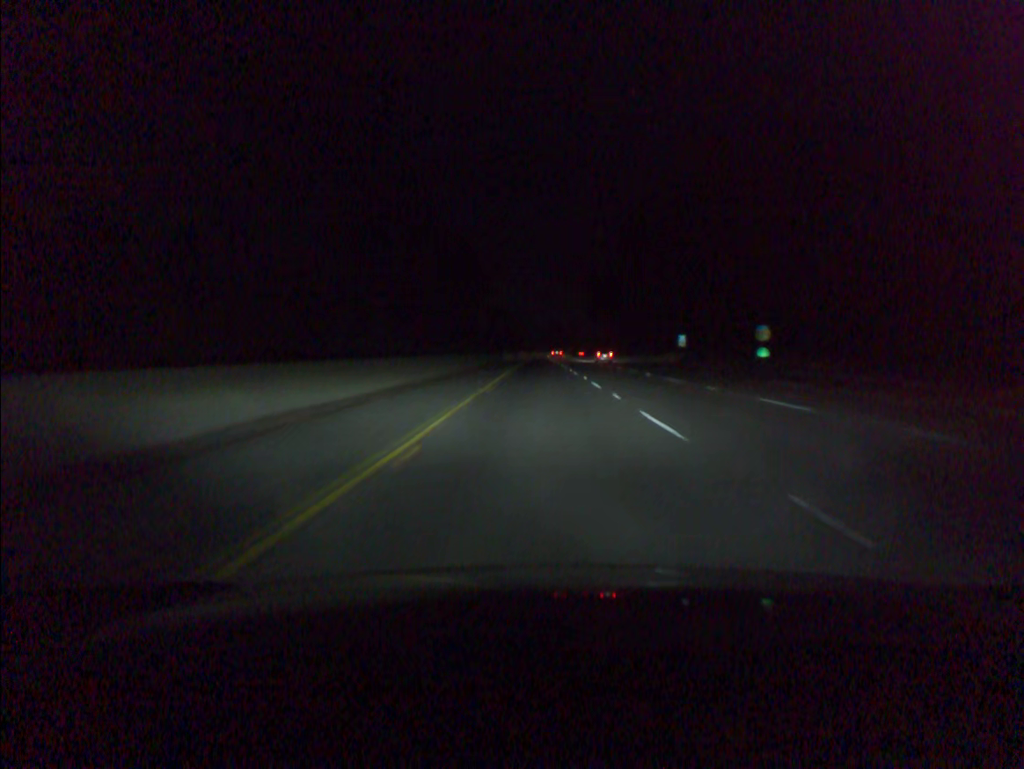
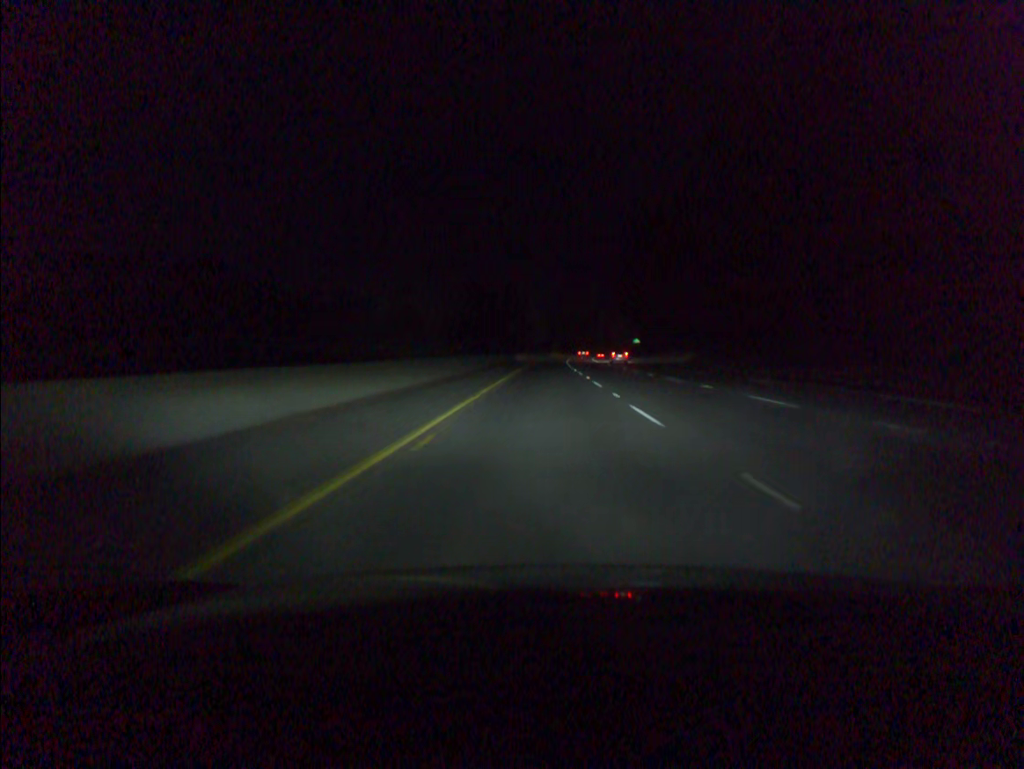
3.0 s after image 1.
(-0.6, +100.8) m; -1°
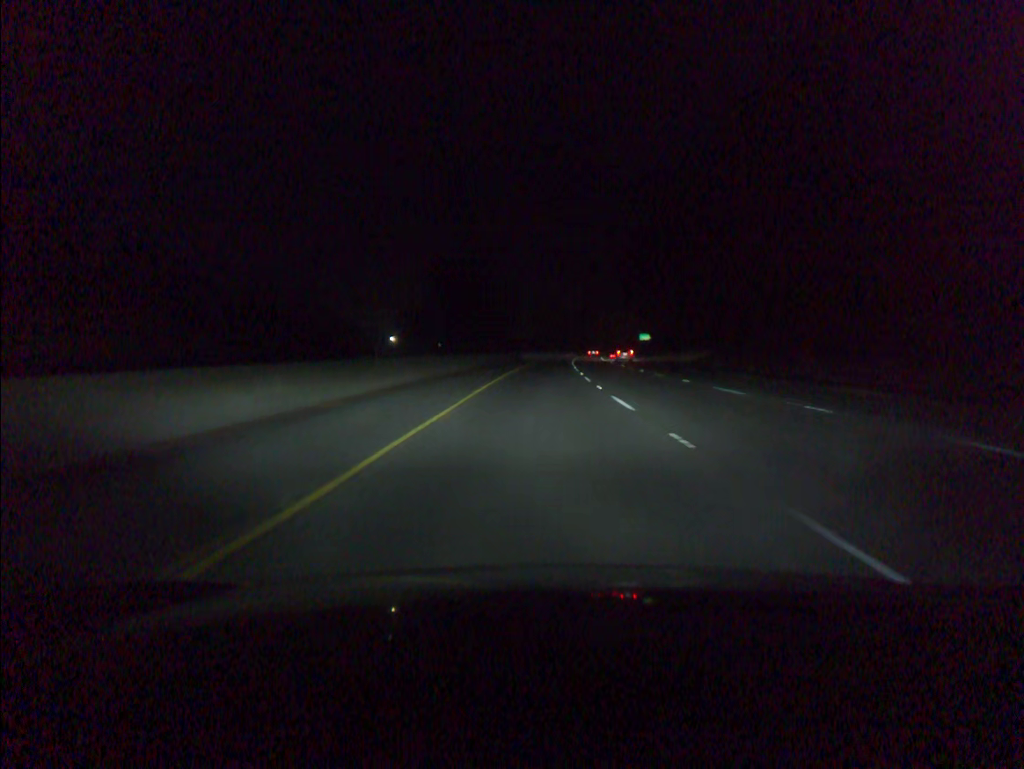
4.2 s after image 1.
(+0.2, +40.3) m; +1°
